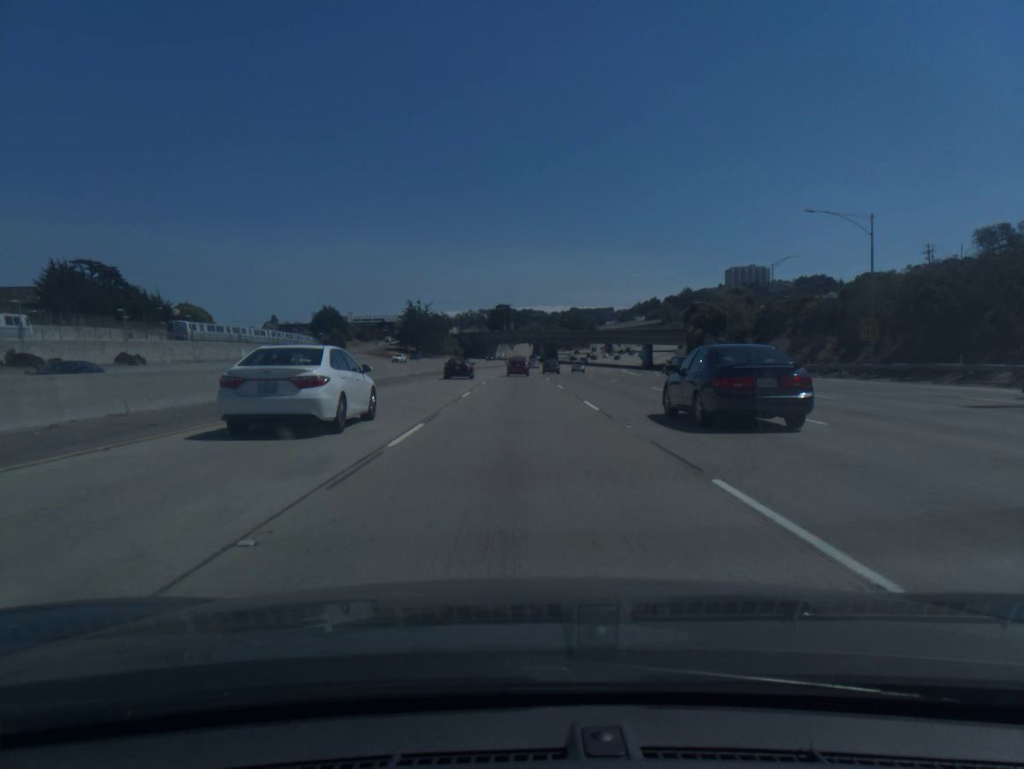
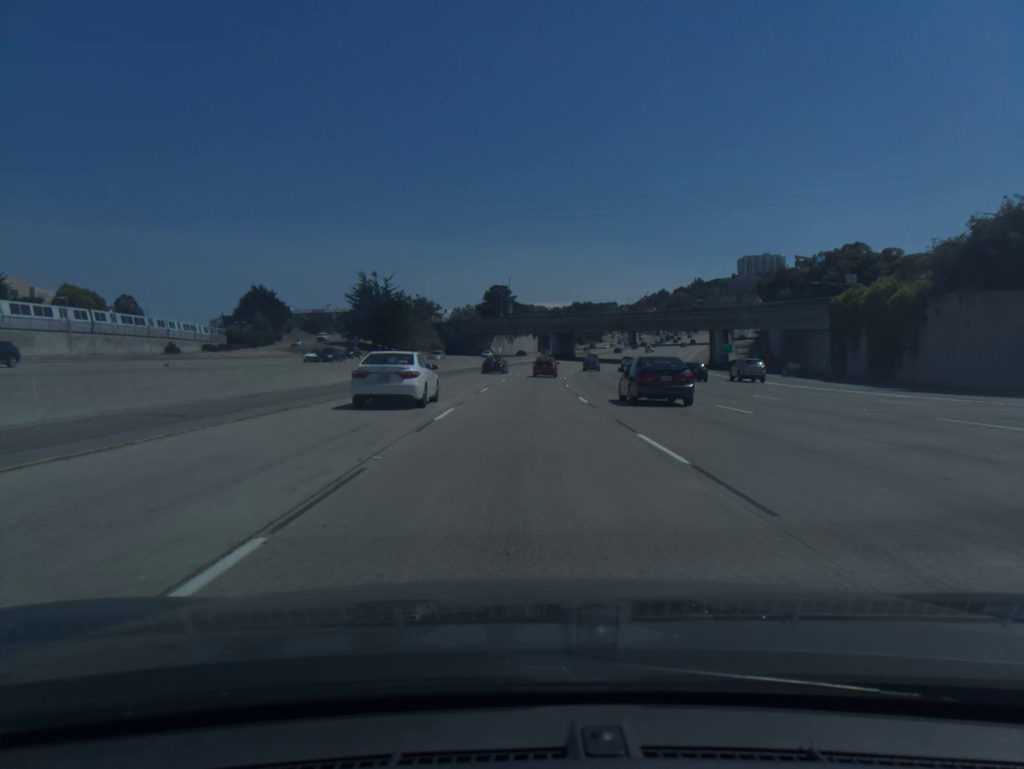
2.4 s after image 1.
(-0.2, +67.8) m; 0°
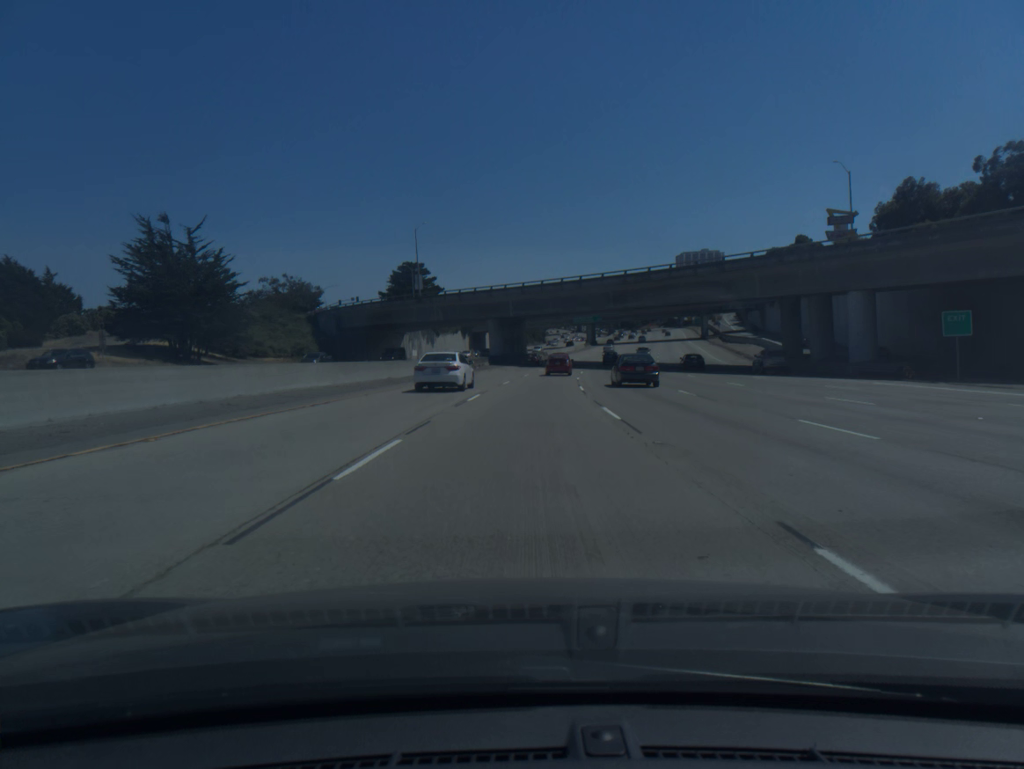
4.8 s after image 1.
(+2.1, +66.5) m; +5°
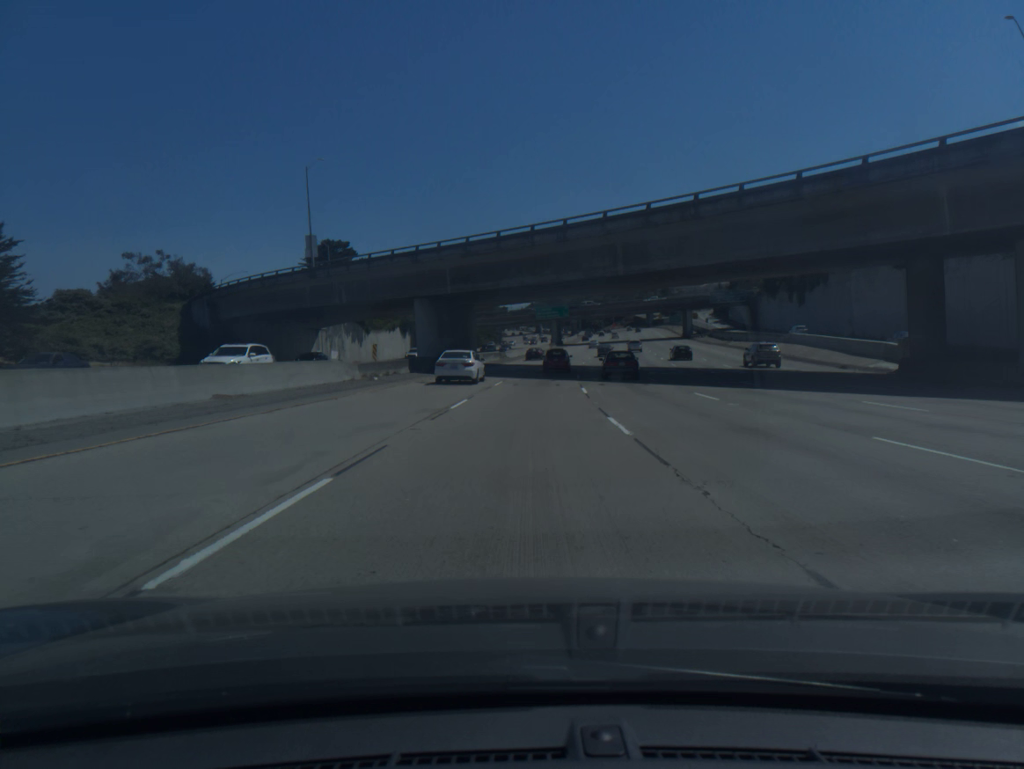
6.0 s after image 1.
(+0.9, +32.9) m; +3°
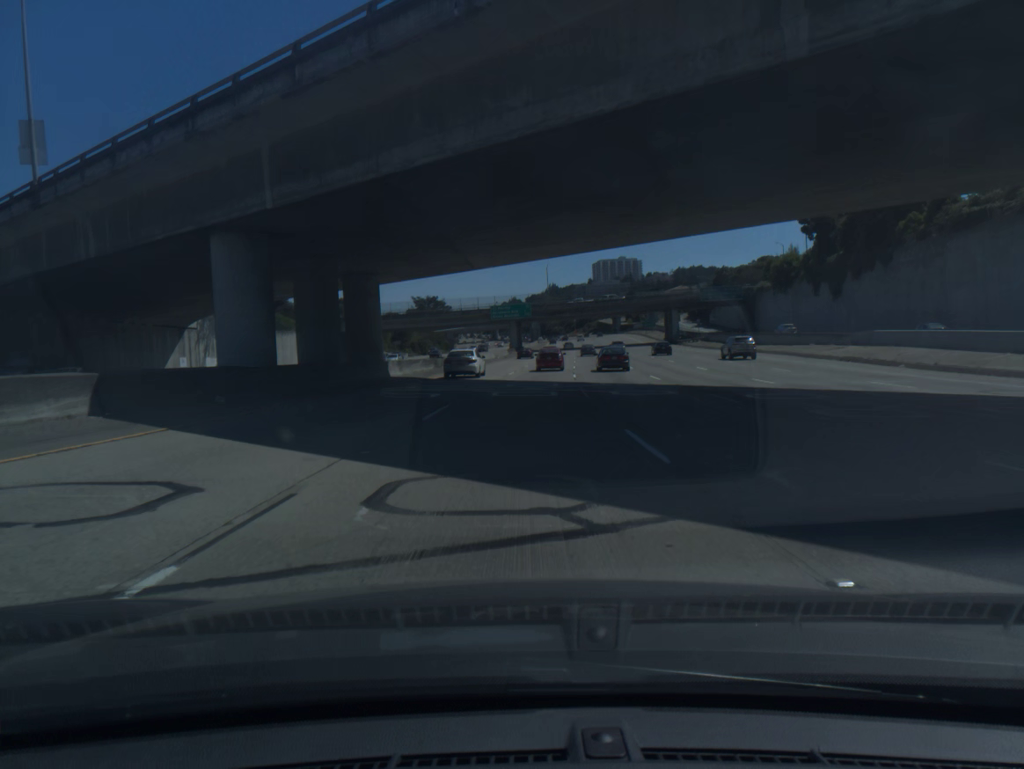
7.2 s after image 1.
(+0.9, +32.6) m; +3°
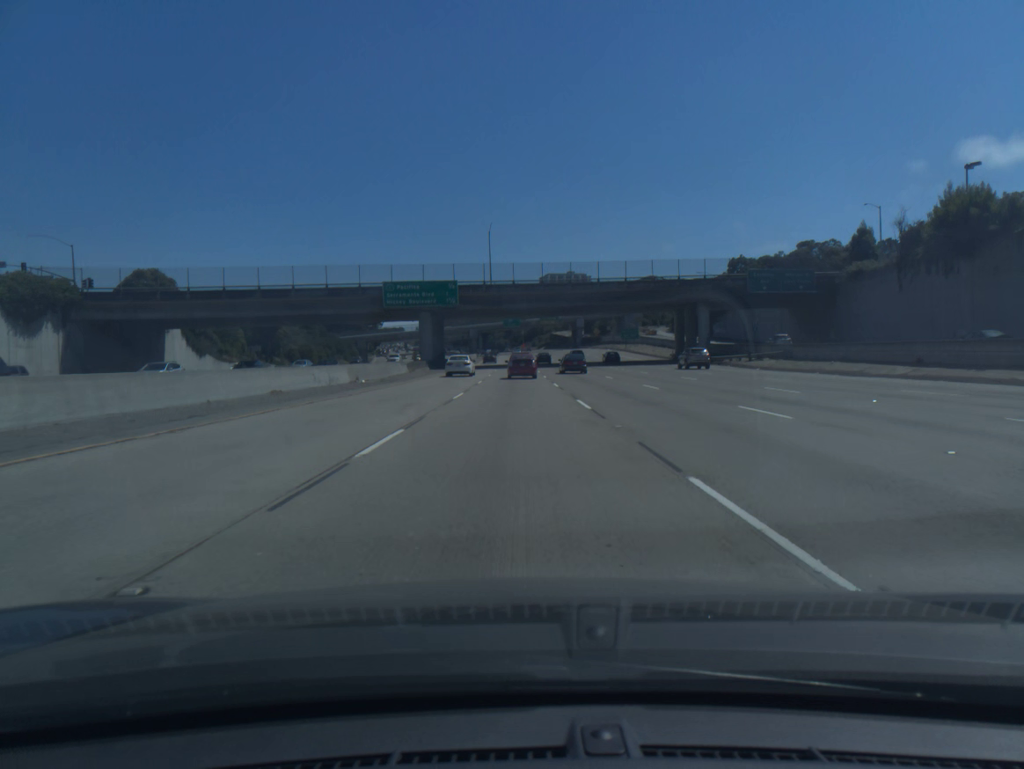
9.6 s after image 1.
(+2.8, +63.4) m; +4°
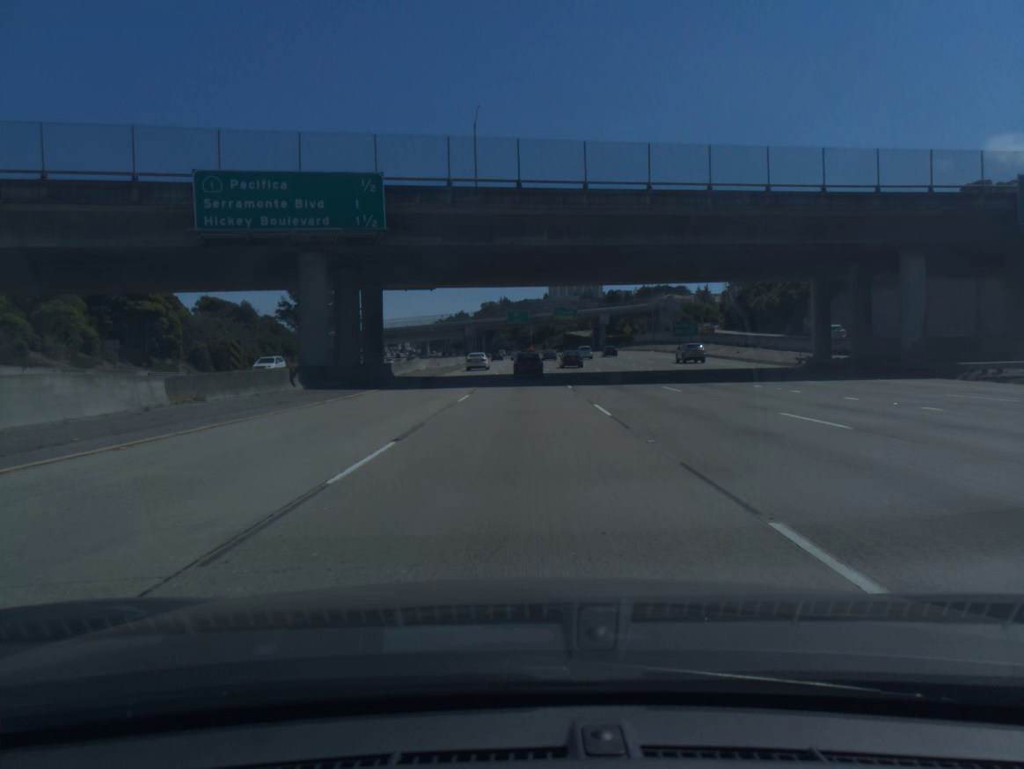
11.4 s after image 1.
(-0.1, +46.0) m; 0°
